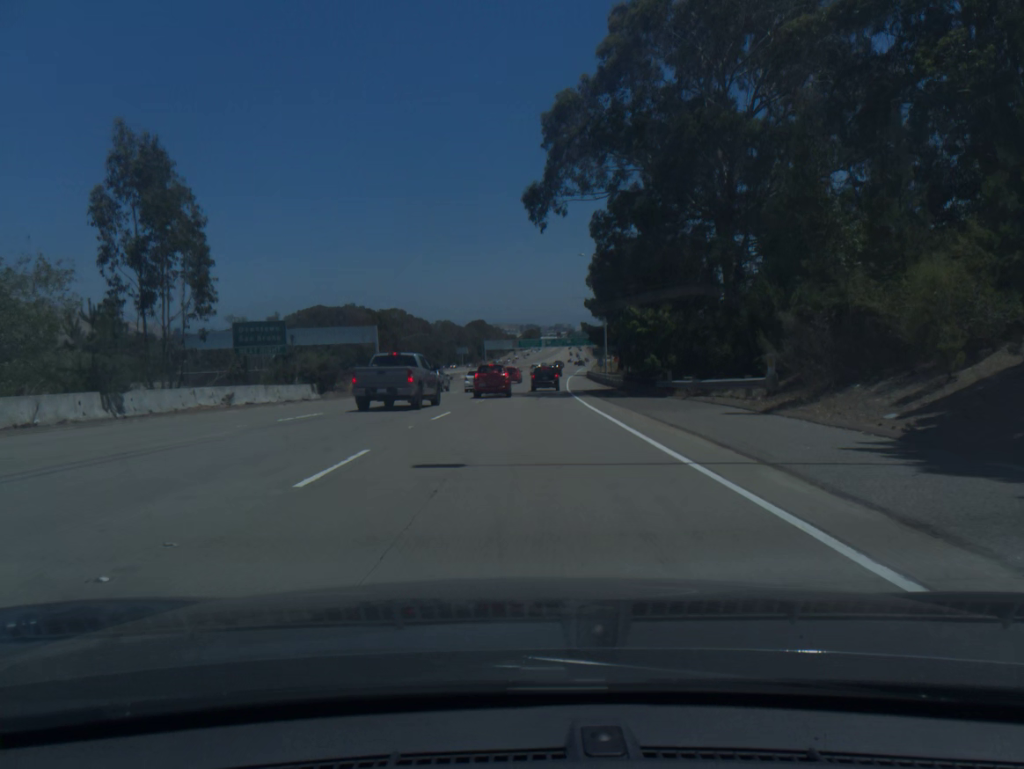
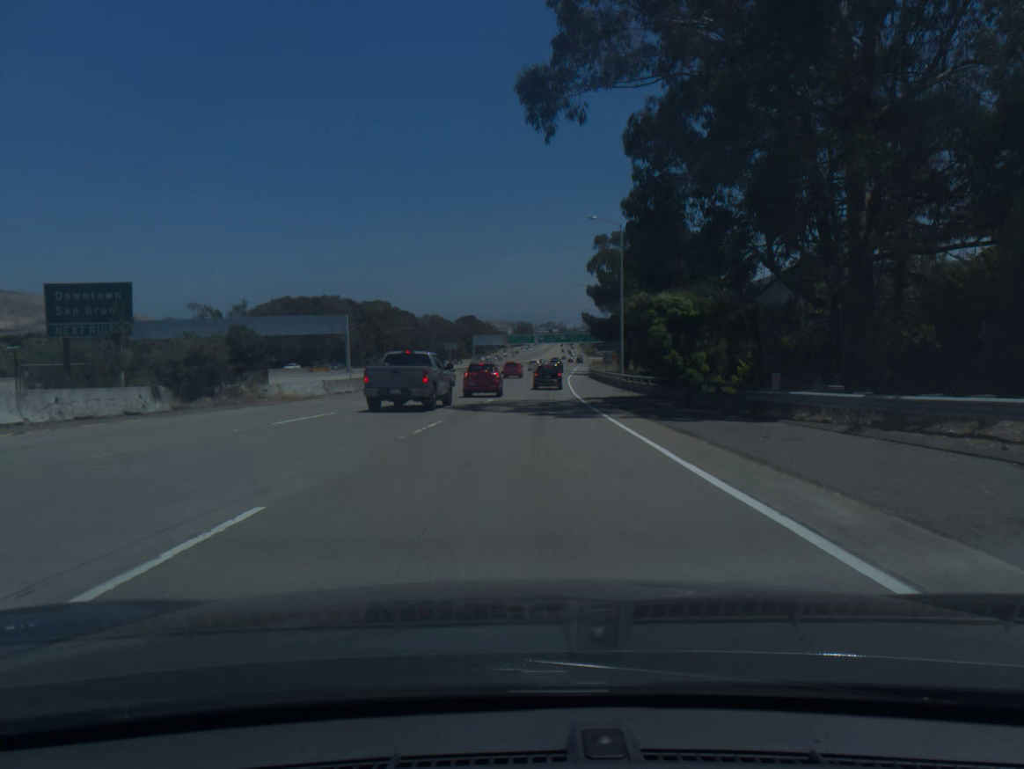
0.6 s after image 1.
(+0.1, +16.5) m; +1°
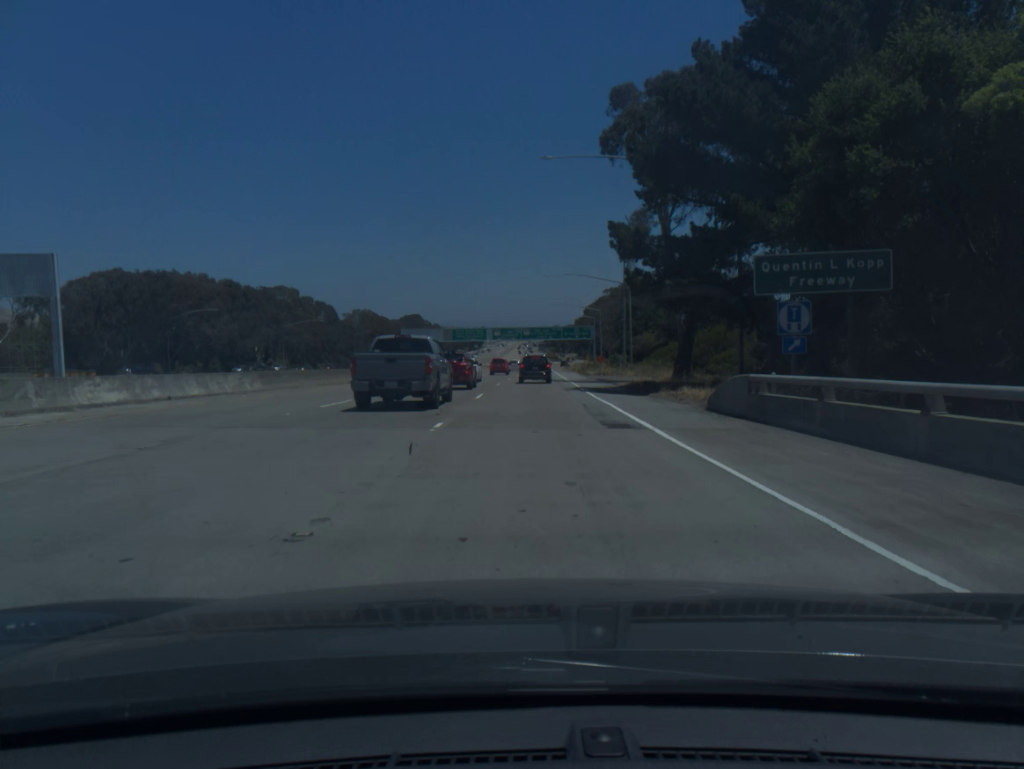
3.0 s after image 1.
(+1.6, +63.9) m; +3°
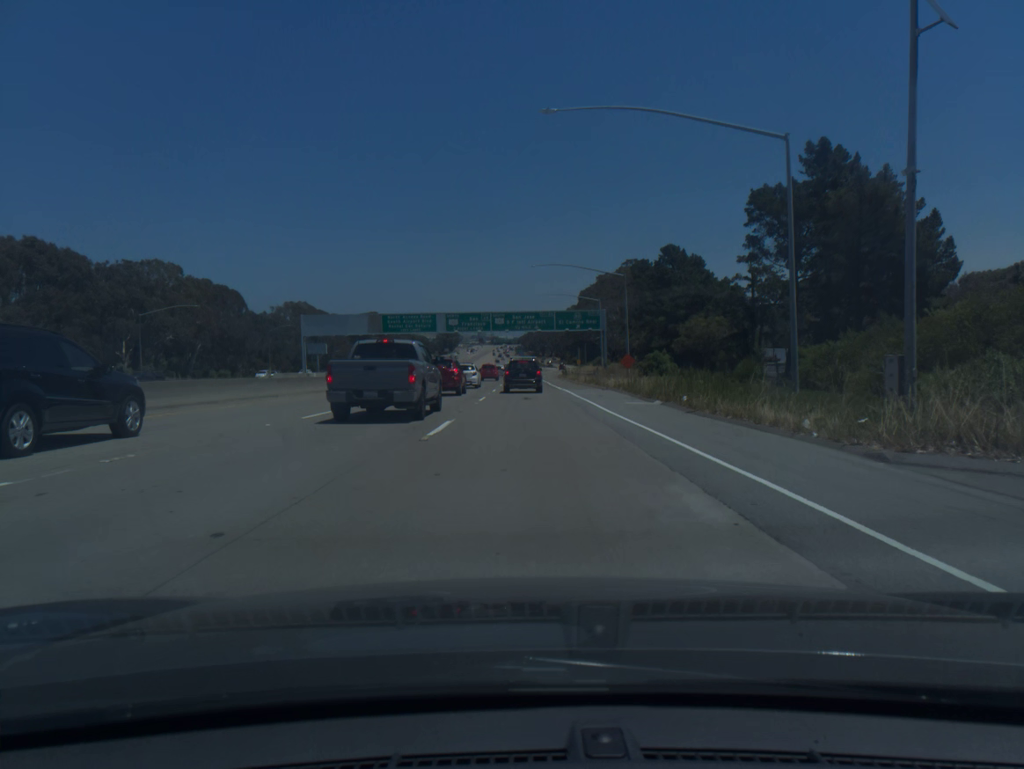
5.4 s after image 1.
(+1.2, +60.4) m; +2°
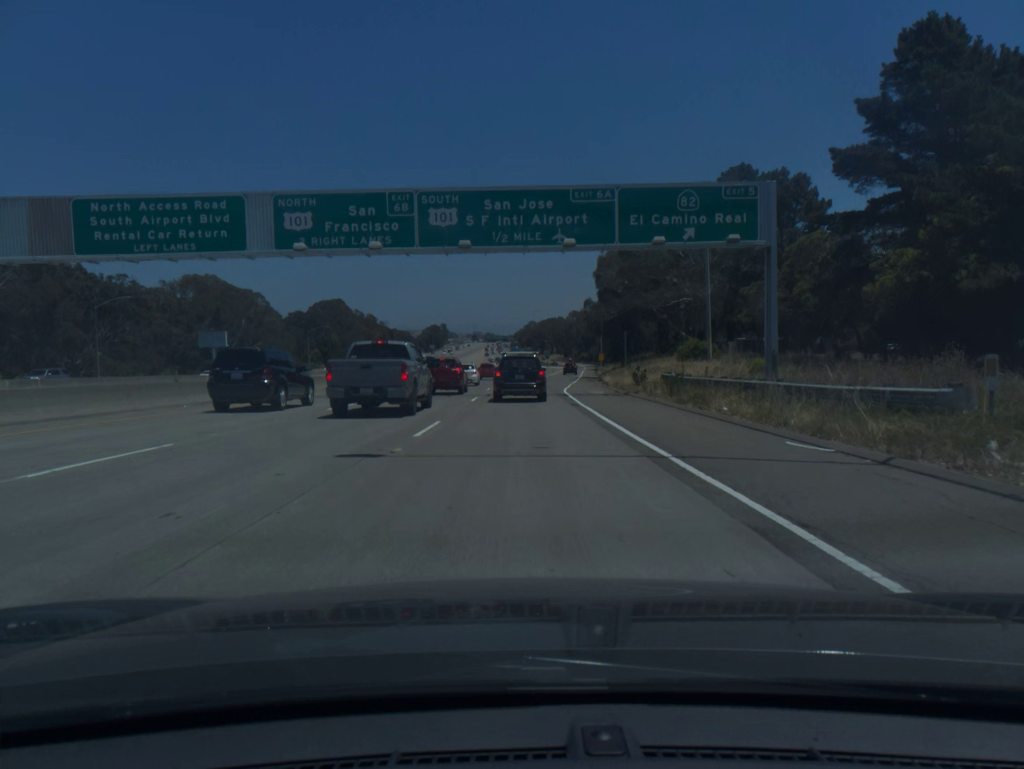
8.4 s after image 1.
(+0.5, +72.1) m; 0°
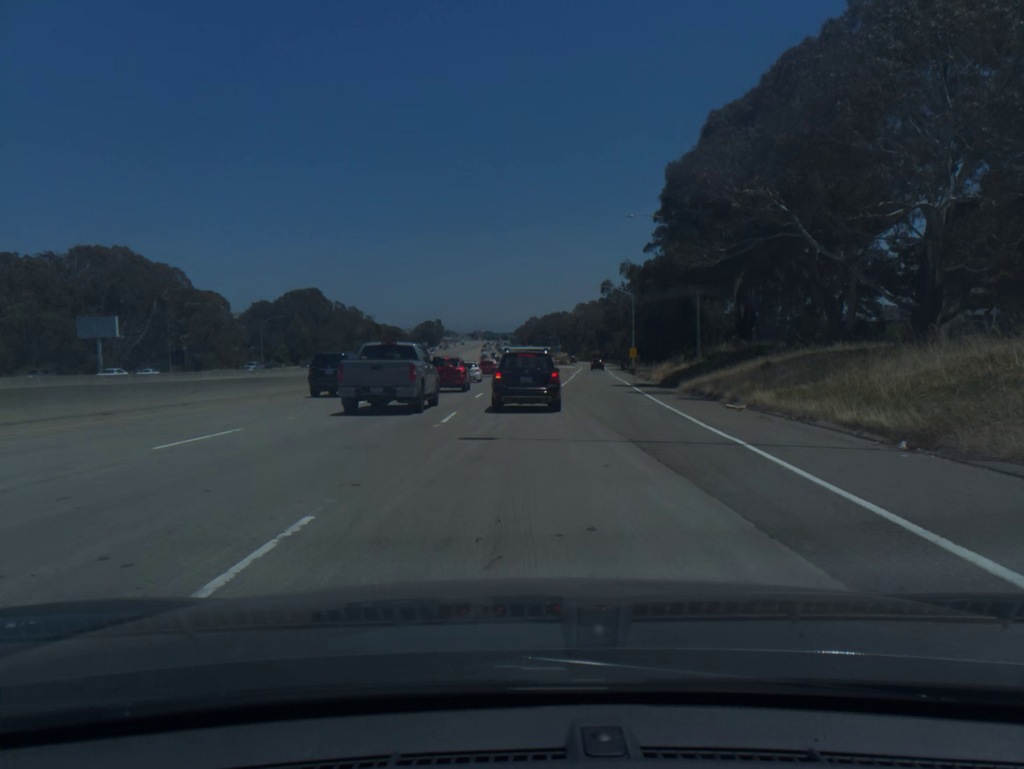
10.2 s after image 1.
(-0.1, +40.5) m; 0°
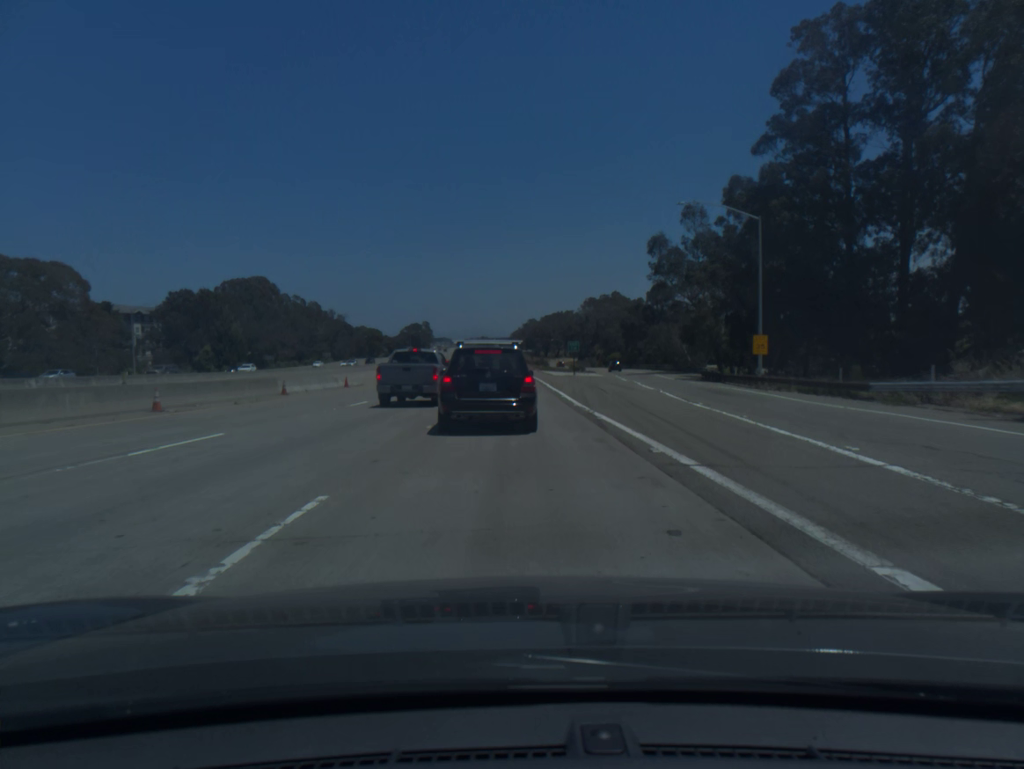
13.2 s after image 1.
(+0.1, +59.6) m; 0°
